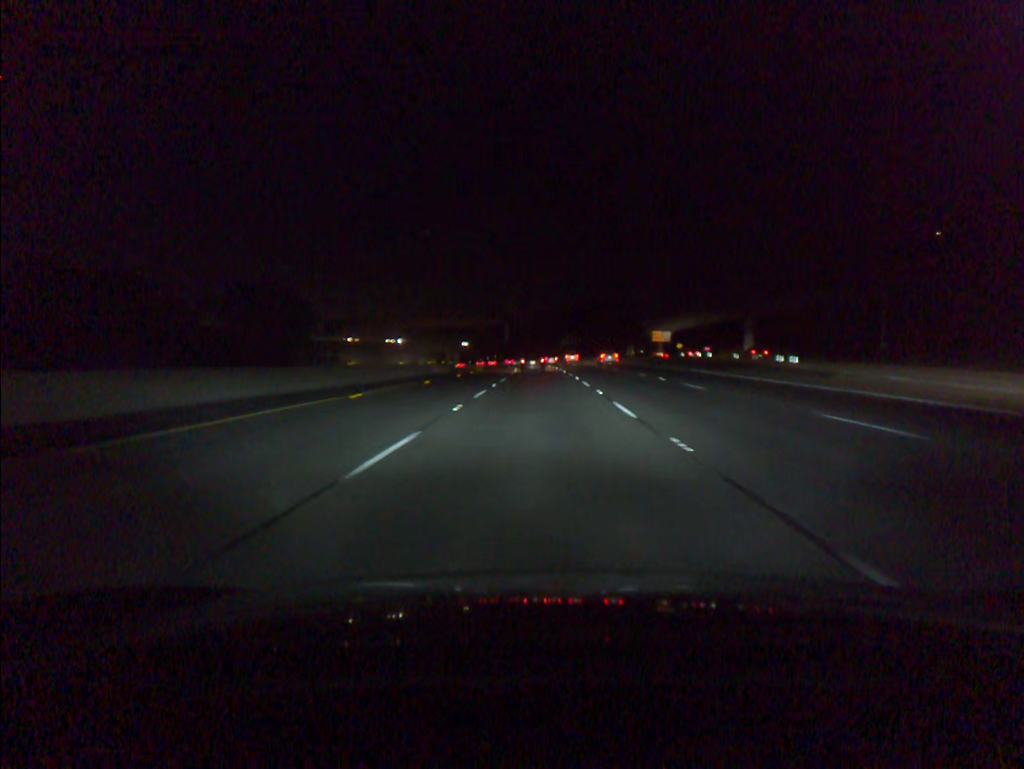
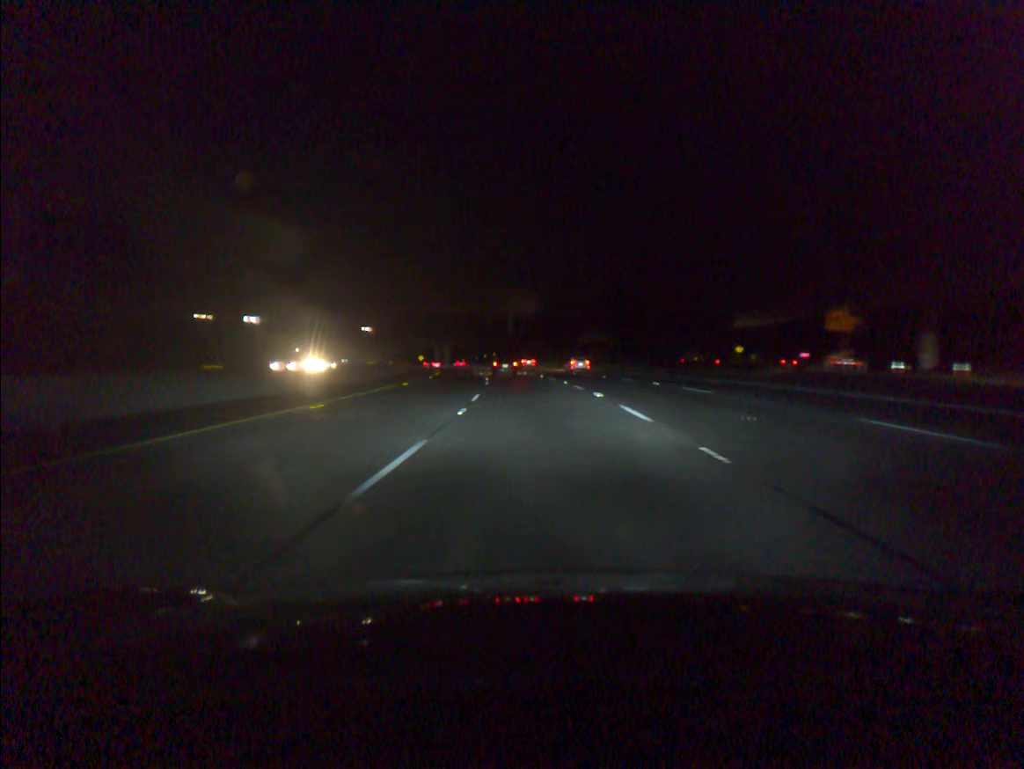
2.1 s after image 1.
(-0.4, +59.5) m; -1°
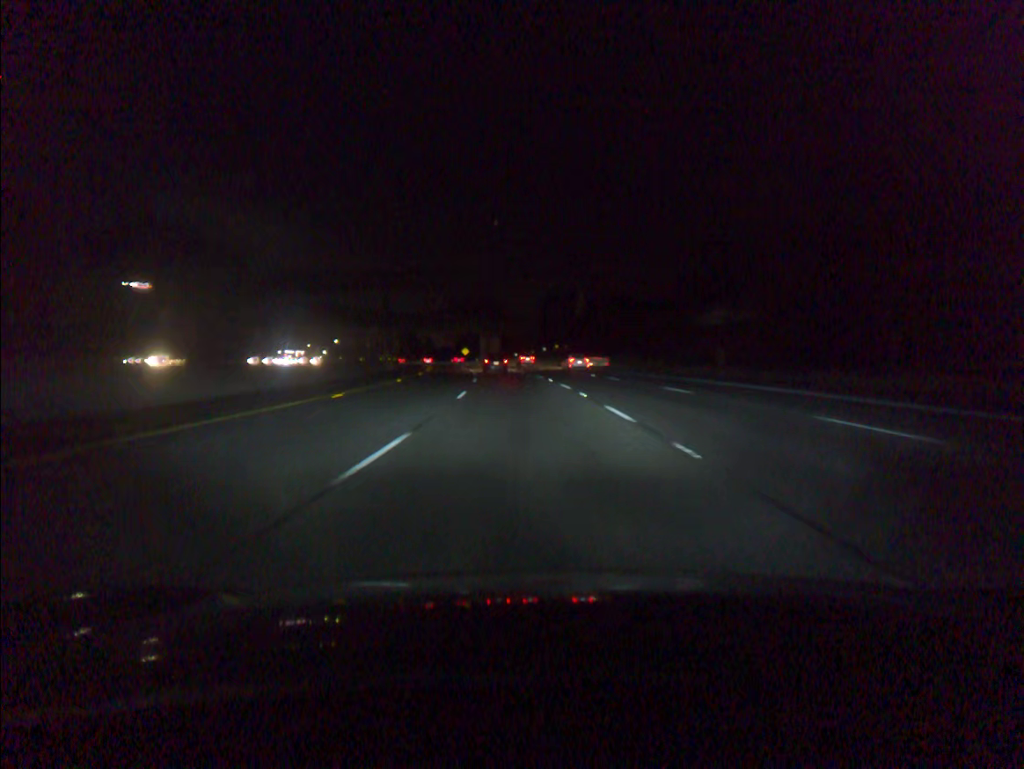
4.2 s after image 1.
(-2.1, +57.6) m; -5°
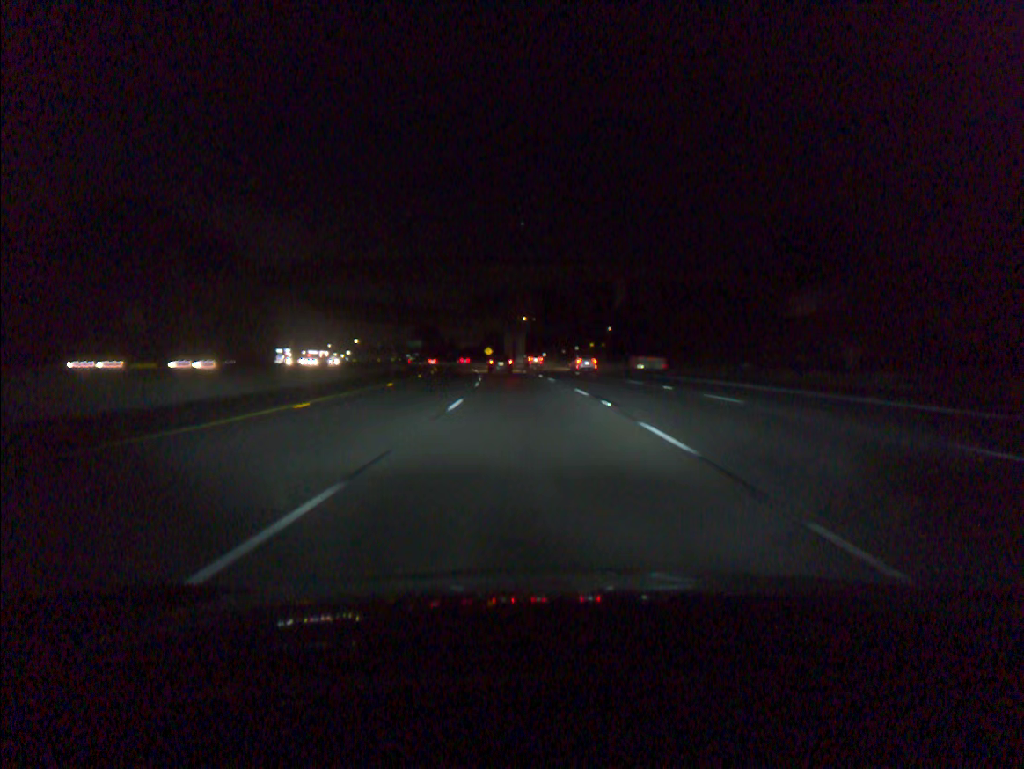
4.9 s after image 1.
(-0.4, +19.2) m; -2°
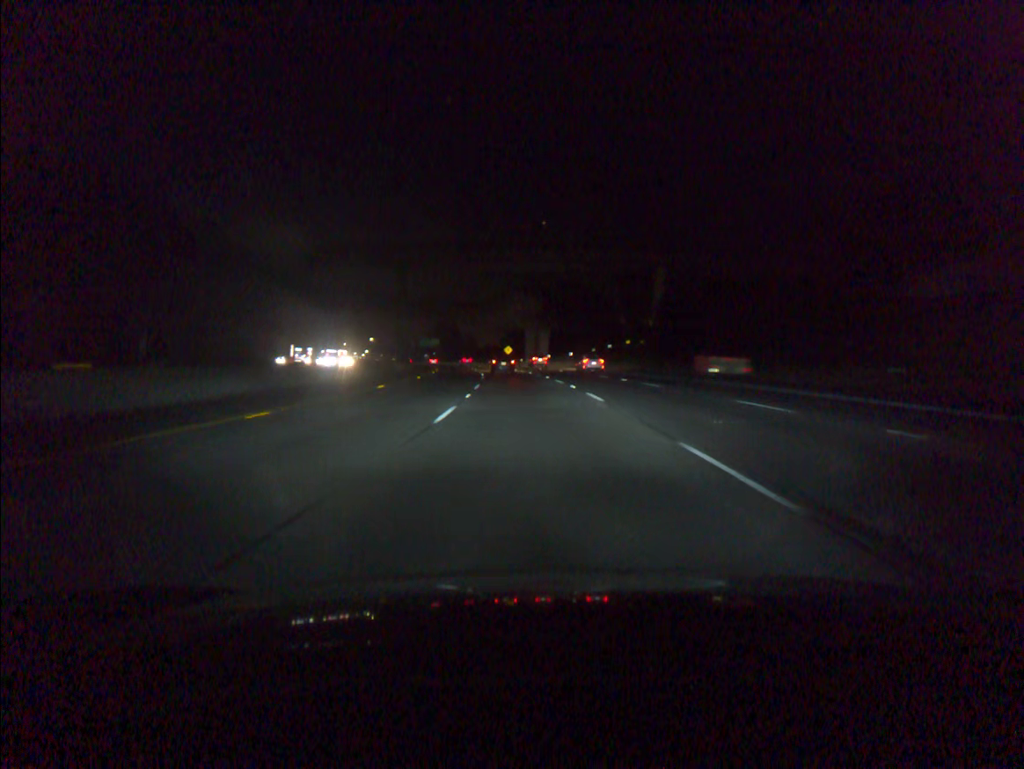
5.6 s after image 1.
(-0.3, +17.9) m; -2°
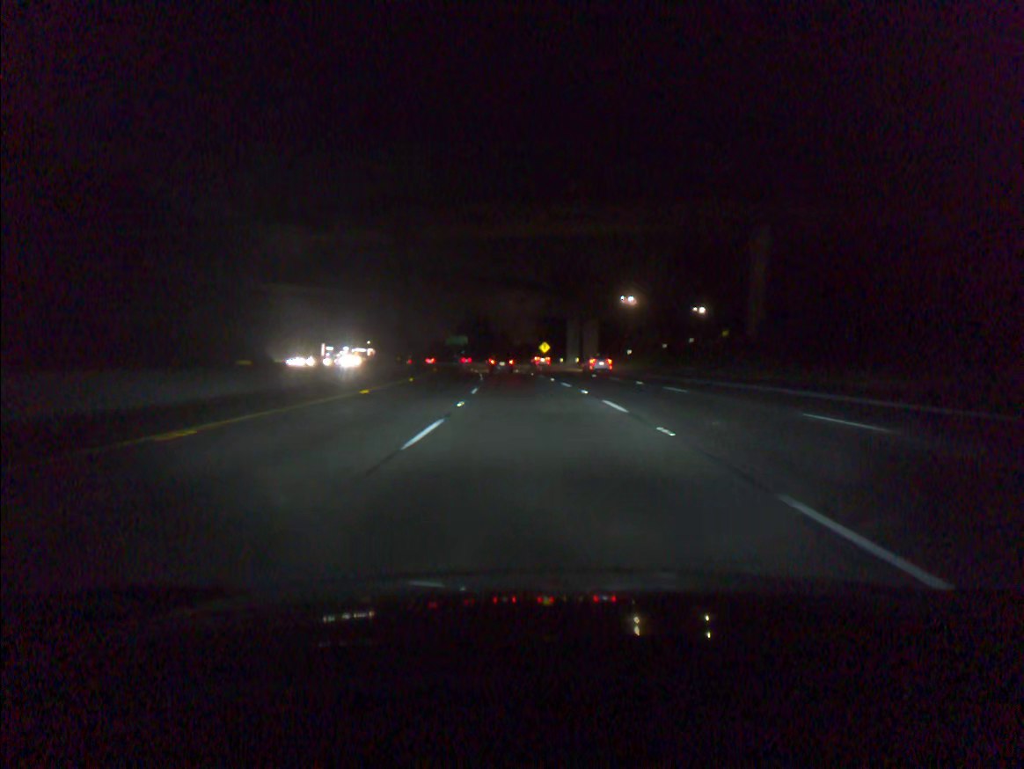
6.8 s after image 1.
(-0.9, +33.2) m; -3°
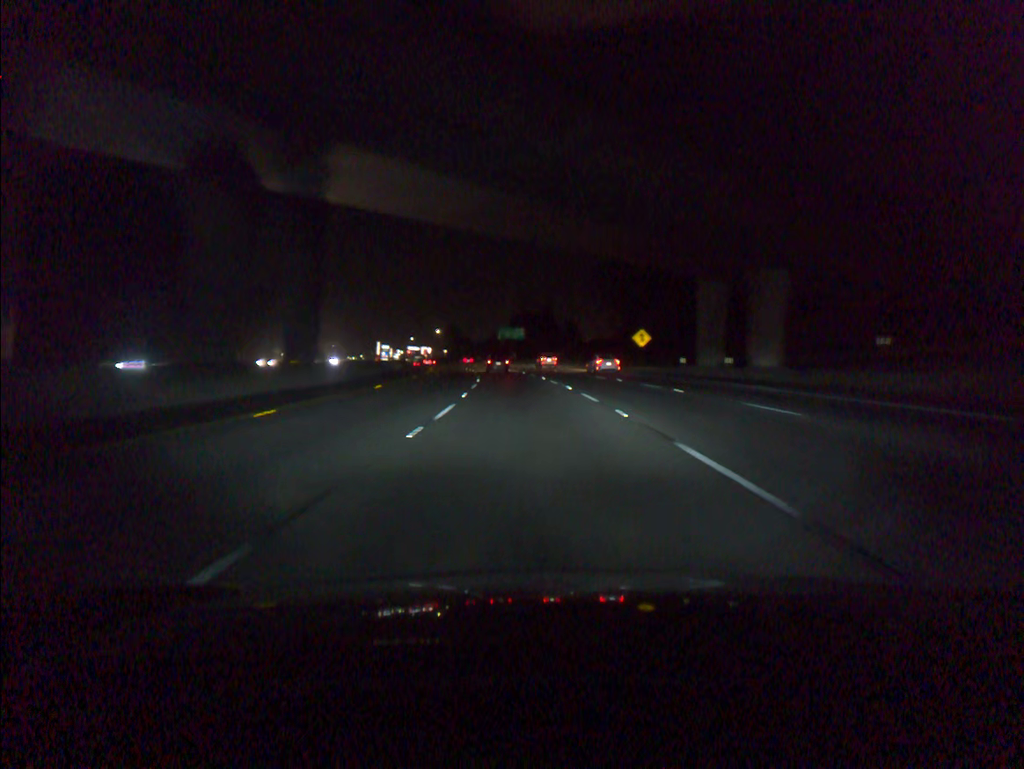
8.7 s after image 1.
(-2.2, +54.2) m; -5°
